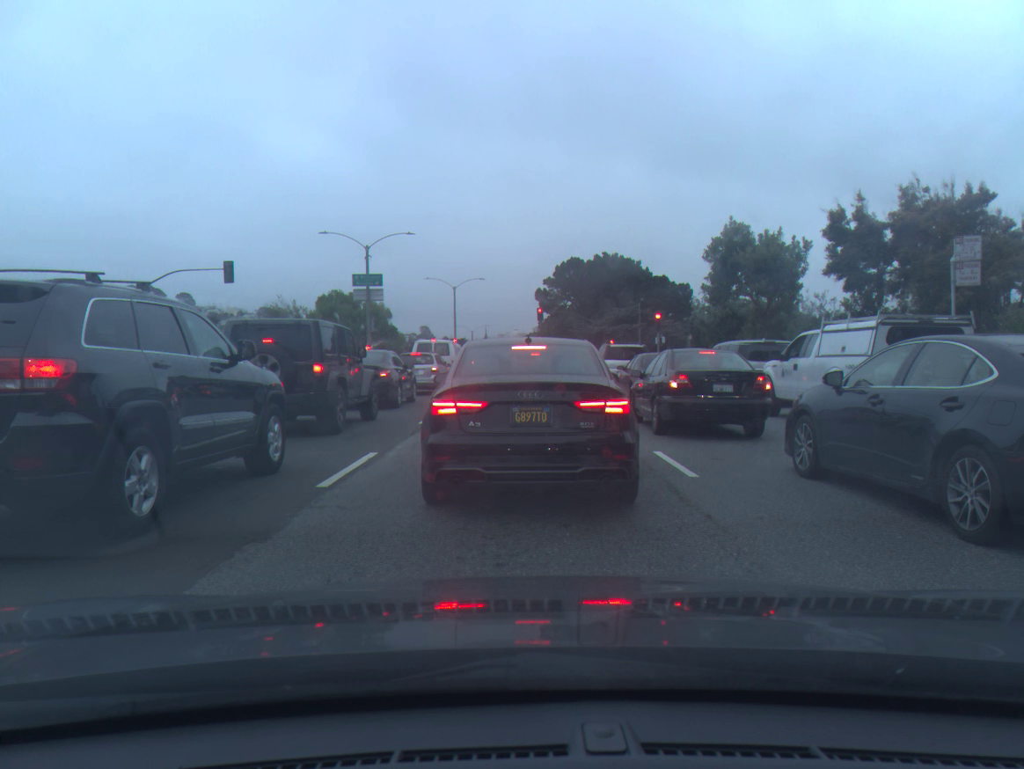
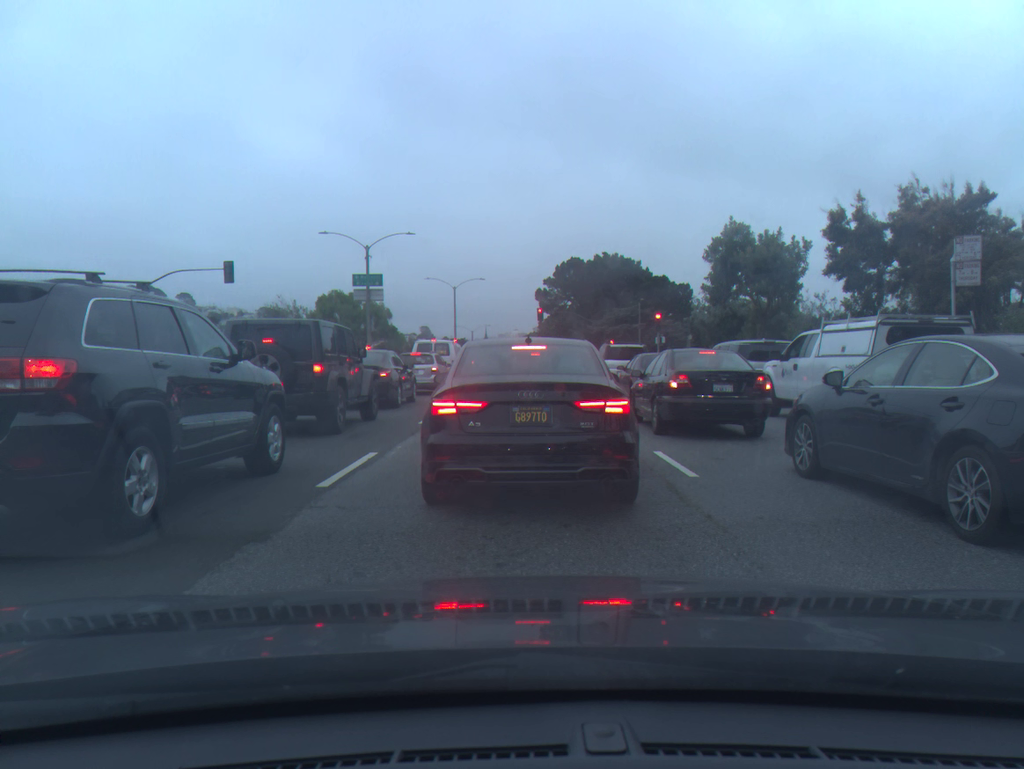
(0.0, 0.0) m; 0°
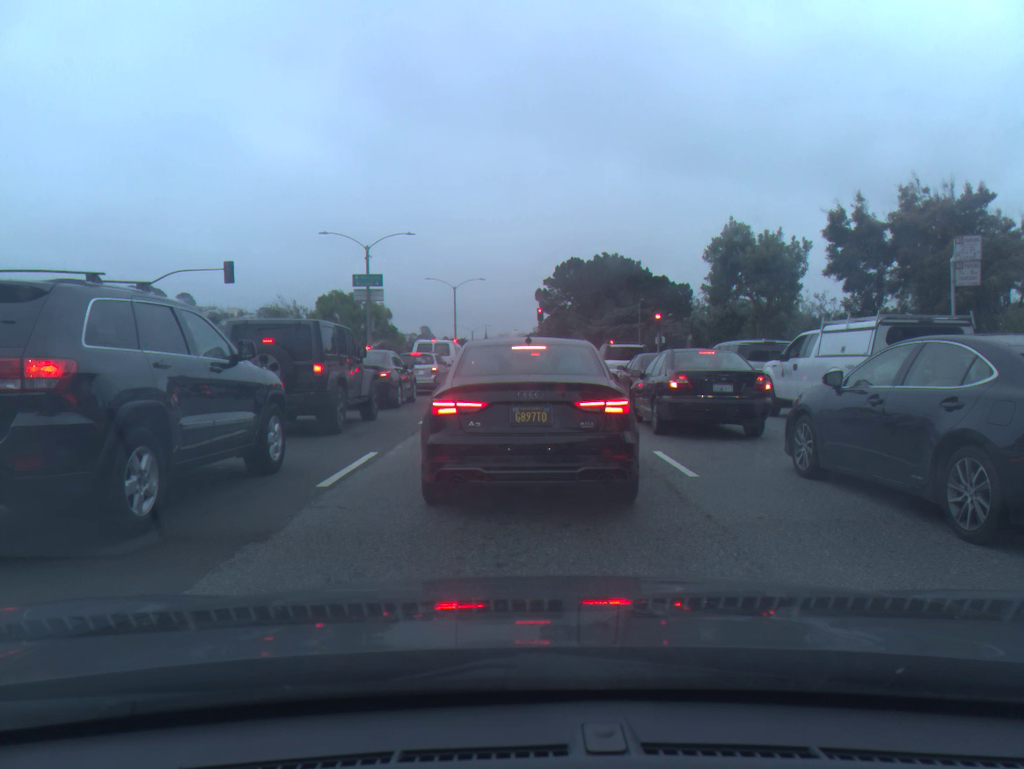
(0.0, 0.0) m; 0°
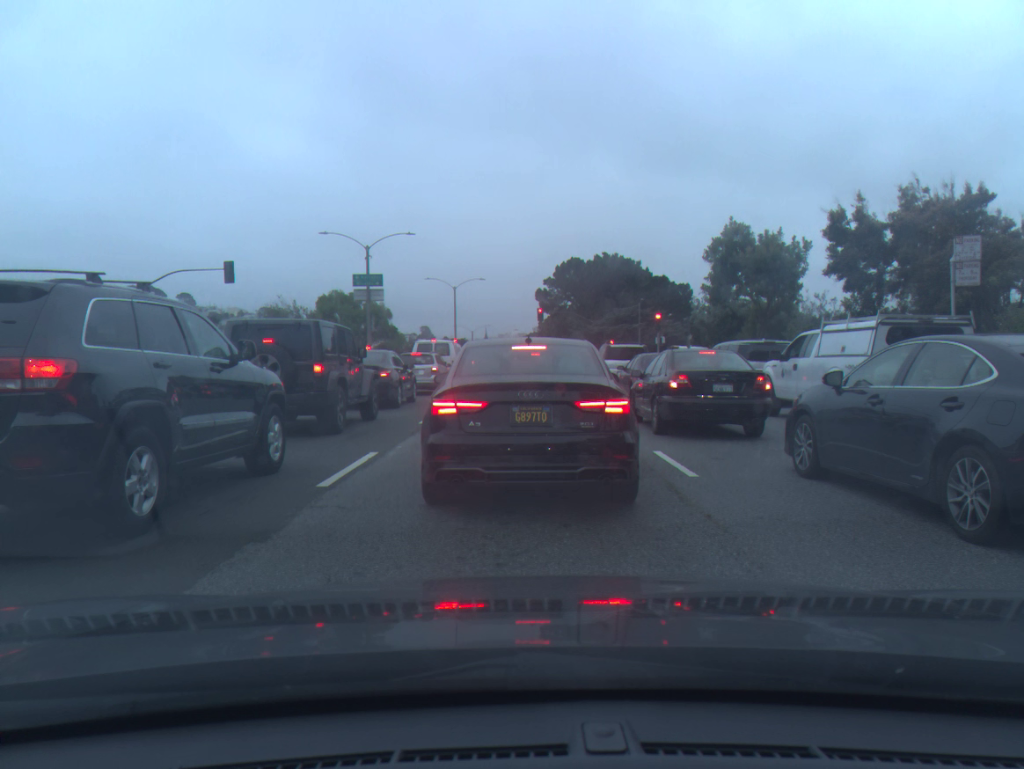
(0.0, 0.0) m; 0°
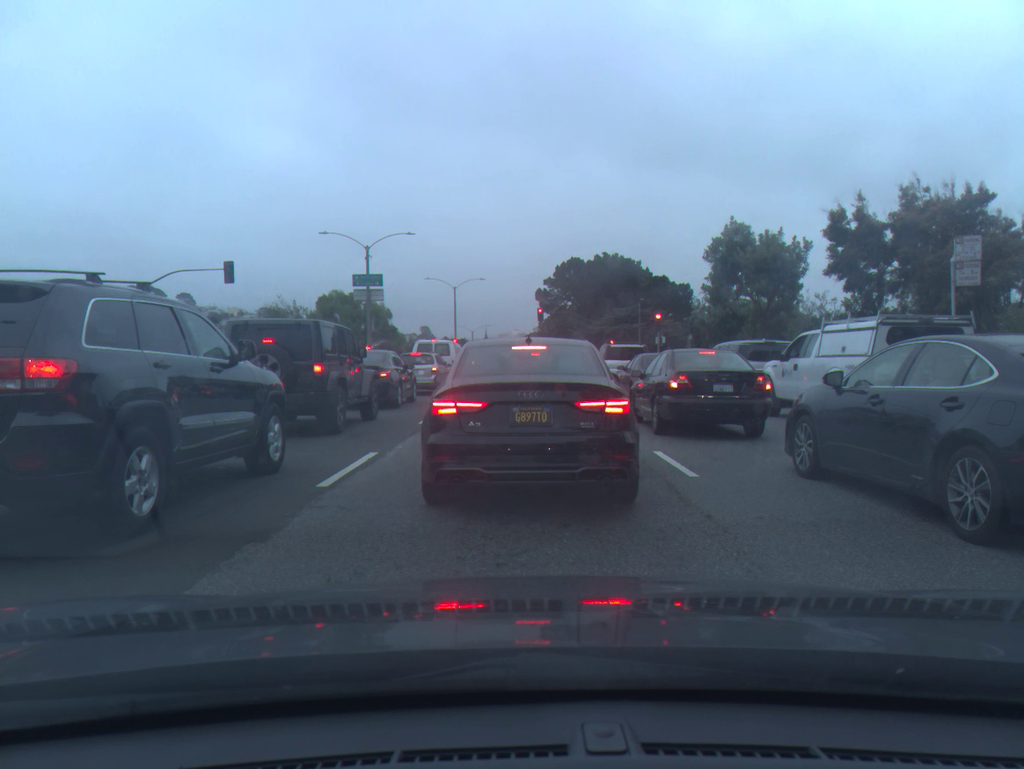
(0.0, 0.0) m; 0°
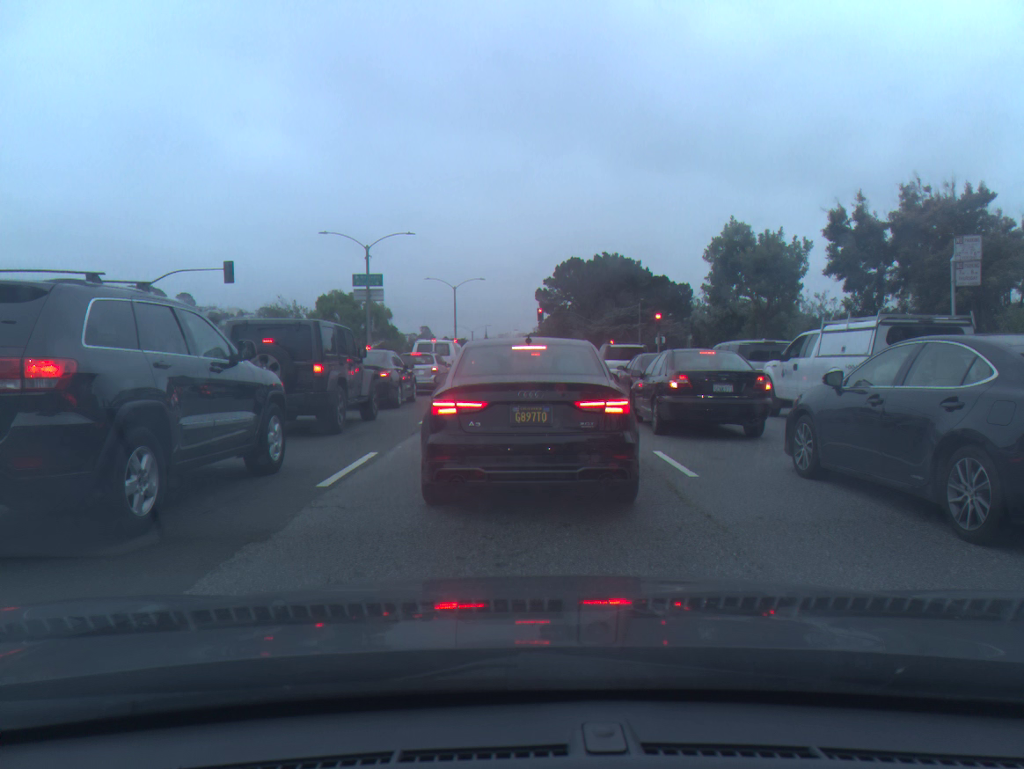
(0.0, 0.0) m; 0°
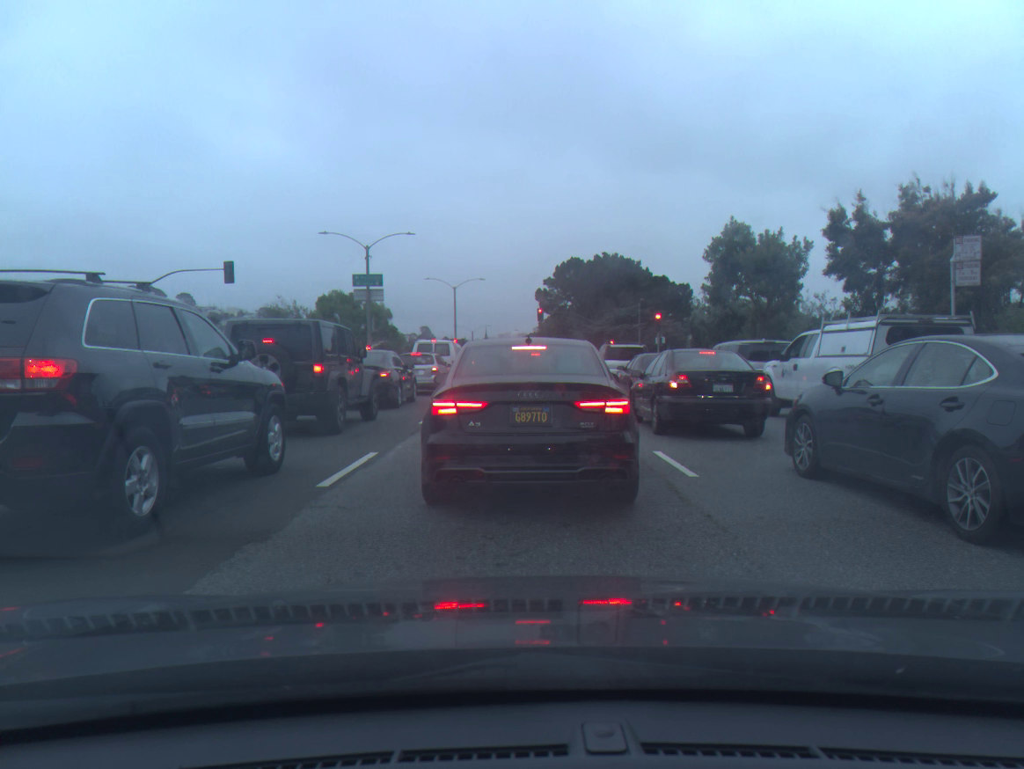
(0.0, 0.0) m; 0°
